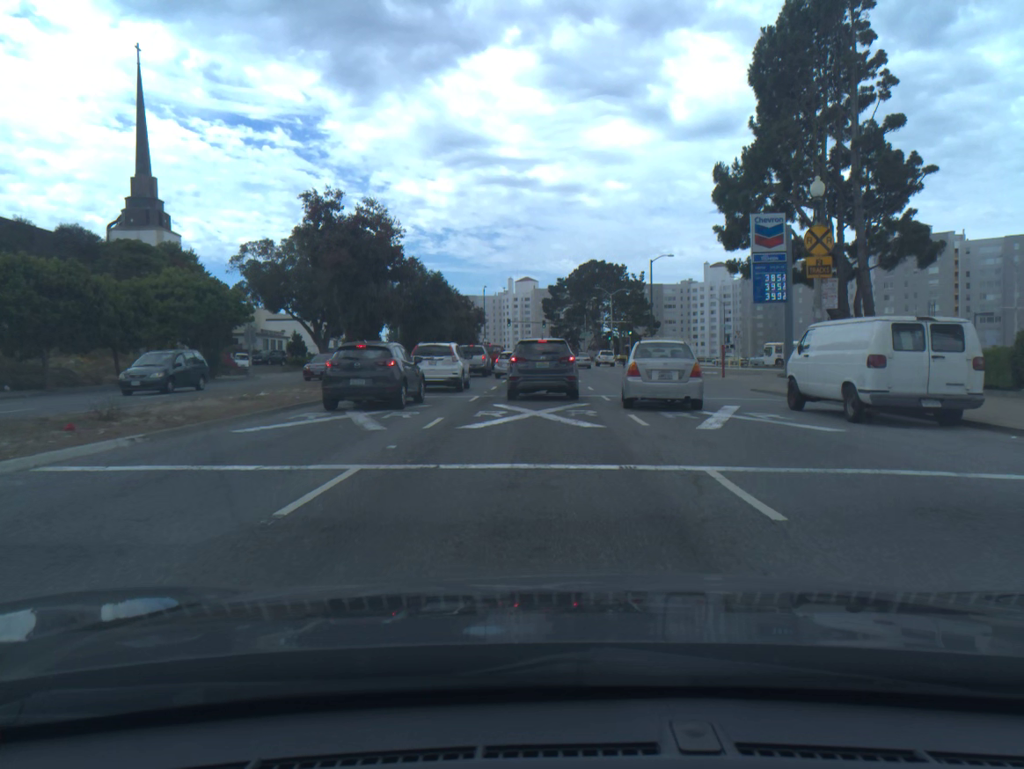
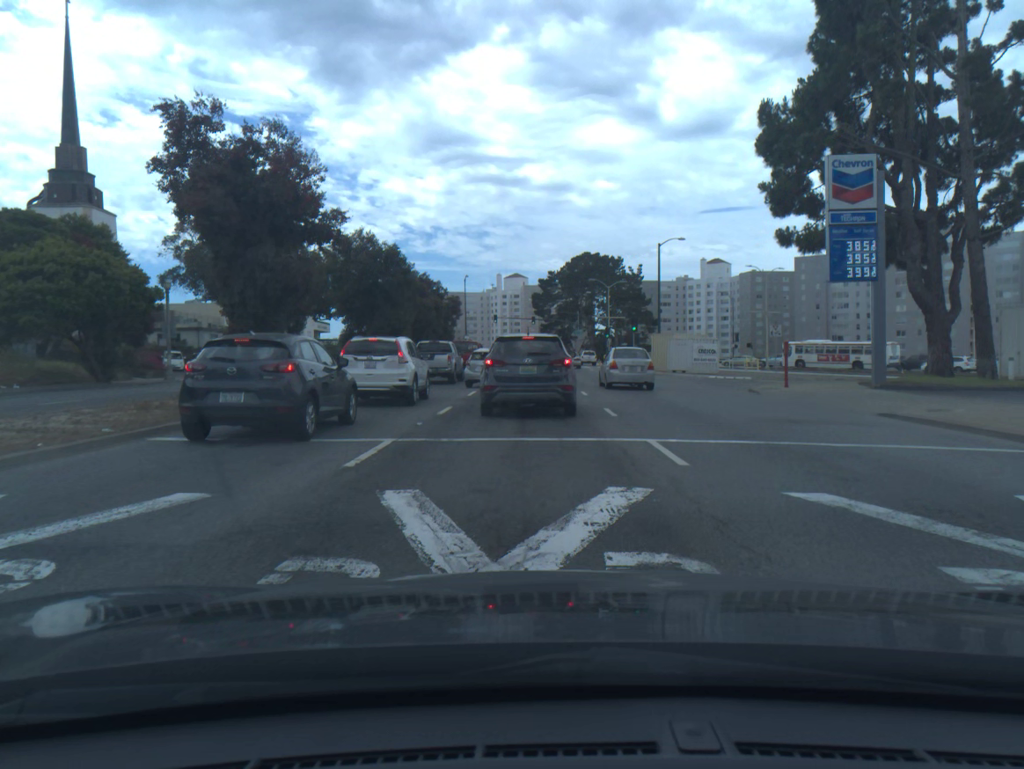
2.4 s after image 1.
(+0.1, +12.1) m; +1°
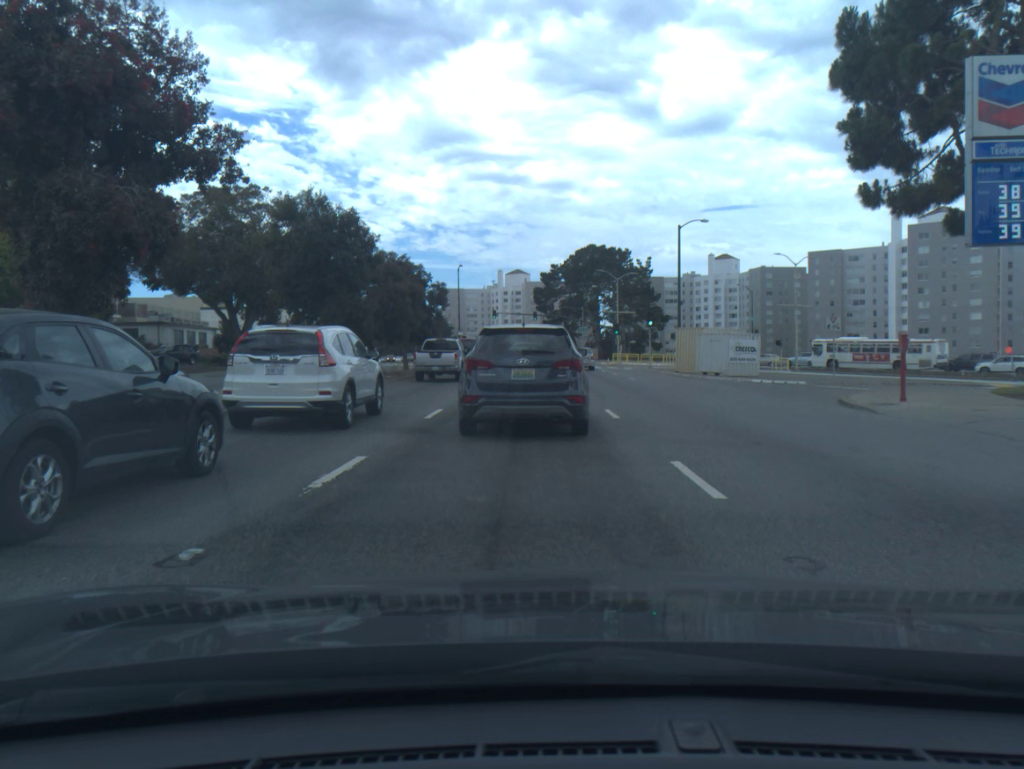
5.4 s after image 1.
(0.0, +9.2) m; 0°
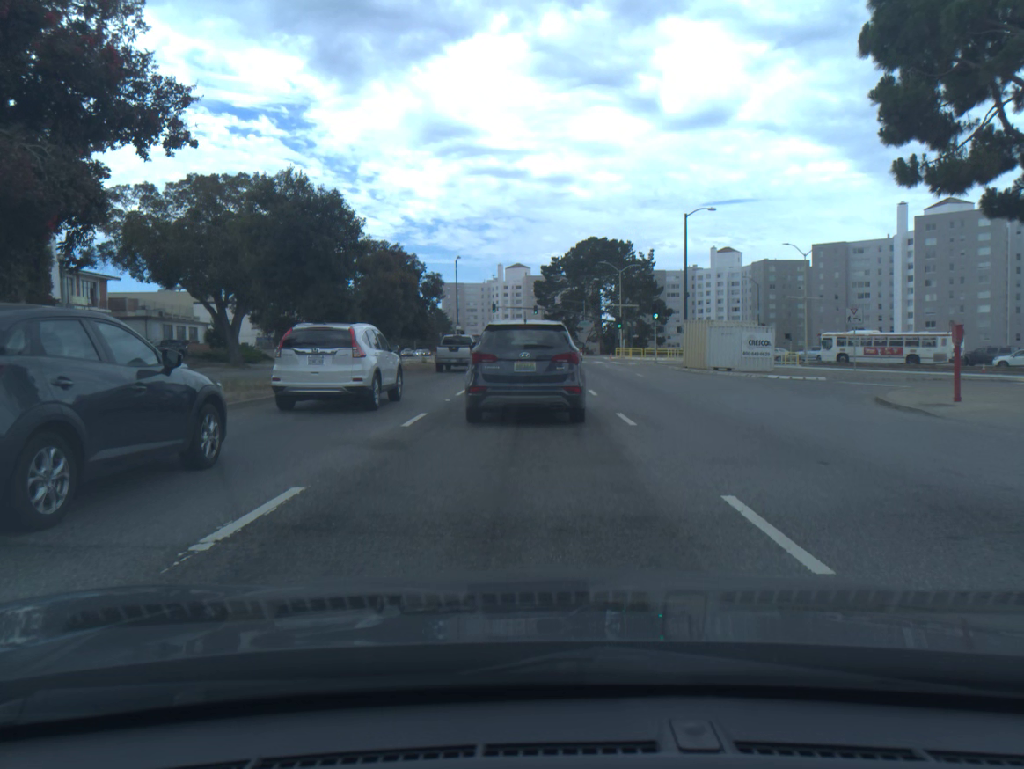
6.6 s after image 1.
(0.0, +2.5) m; 0°
